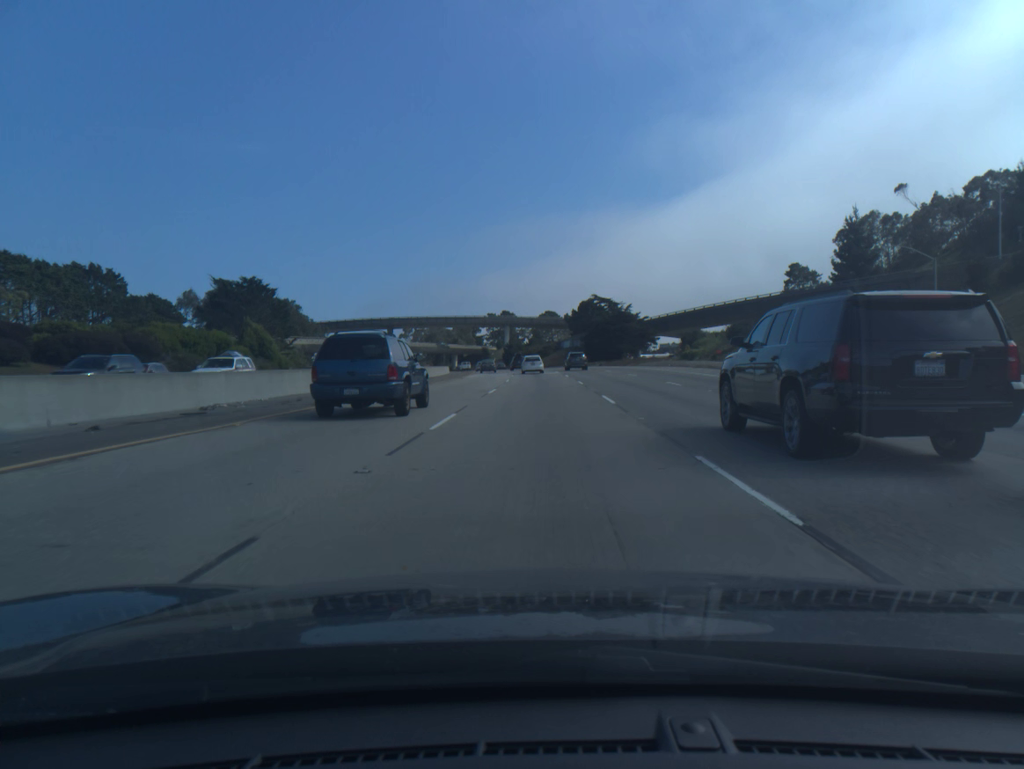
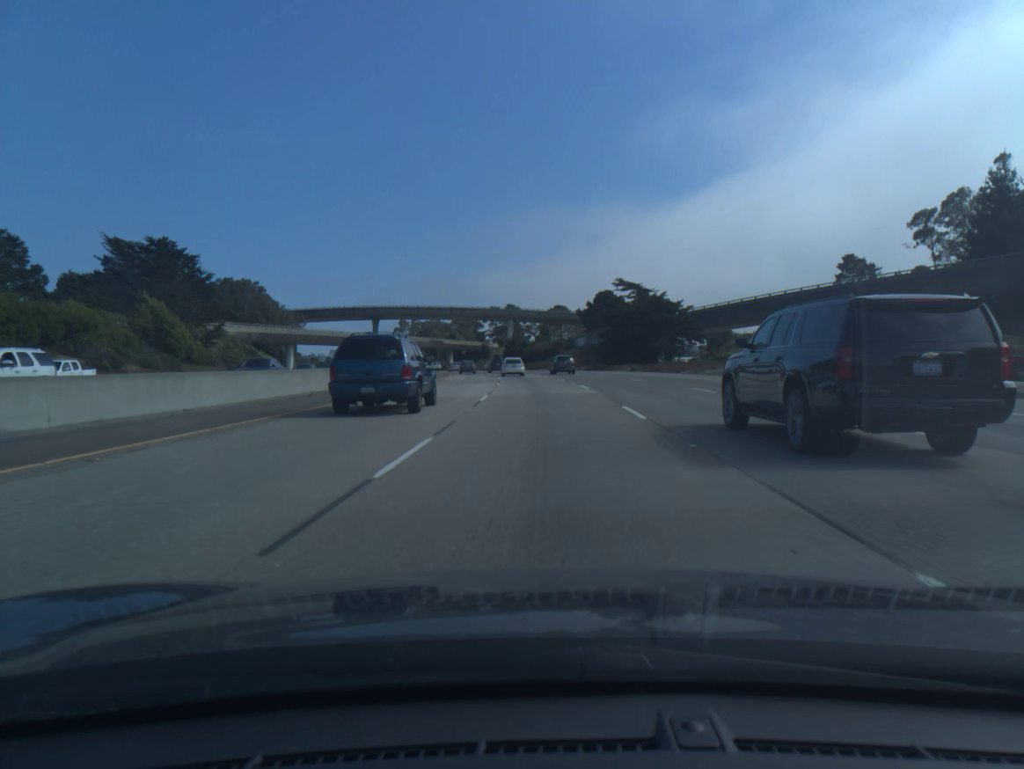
(-0.1, +34.4) m; -1°
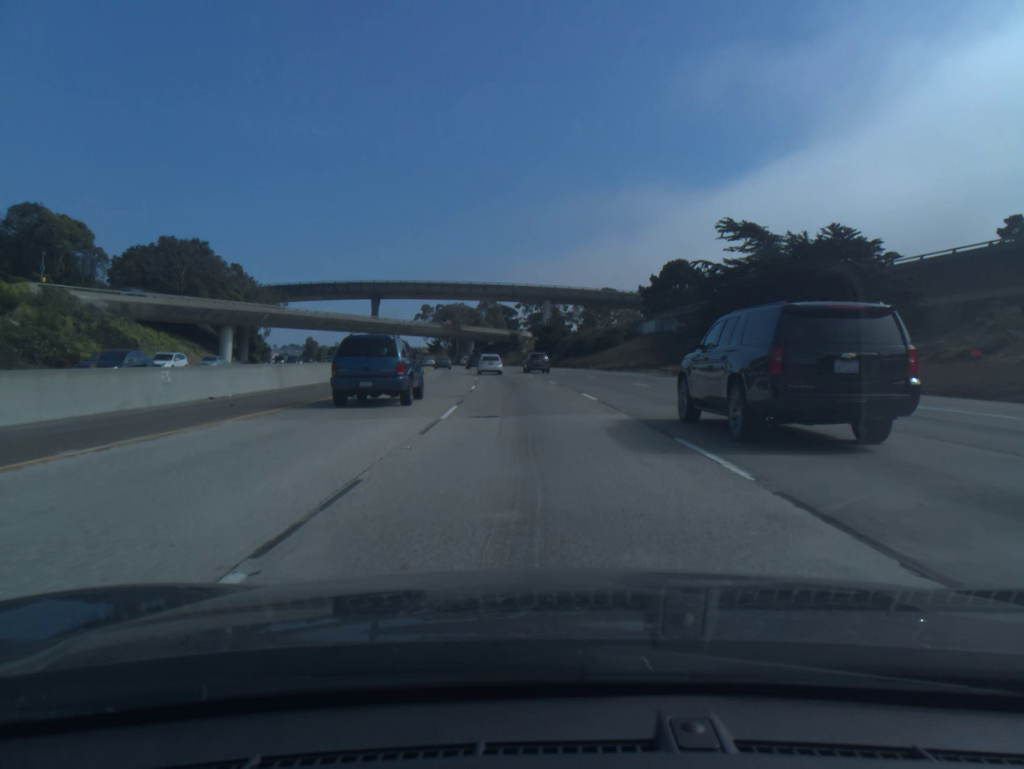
(-1.0, +51.1) m; -3°
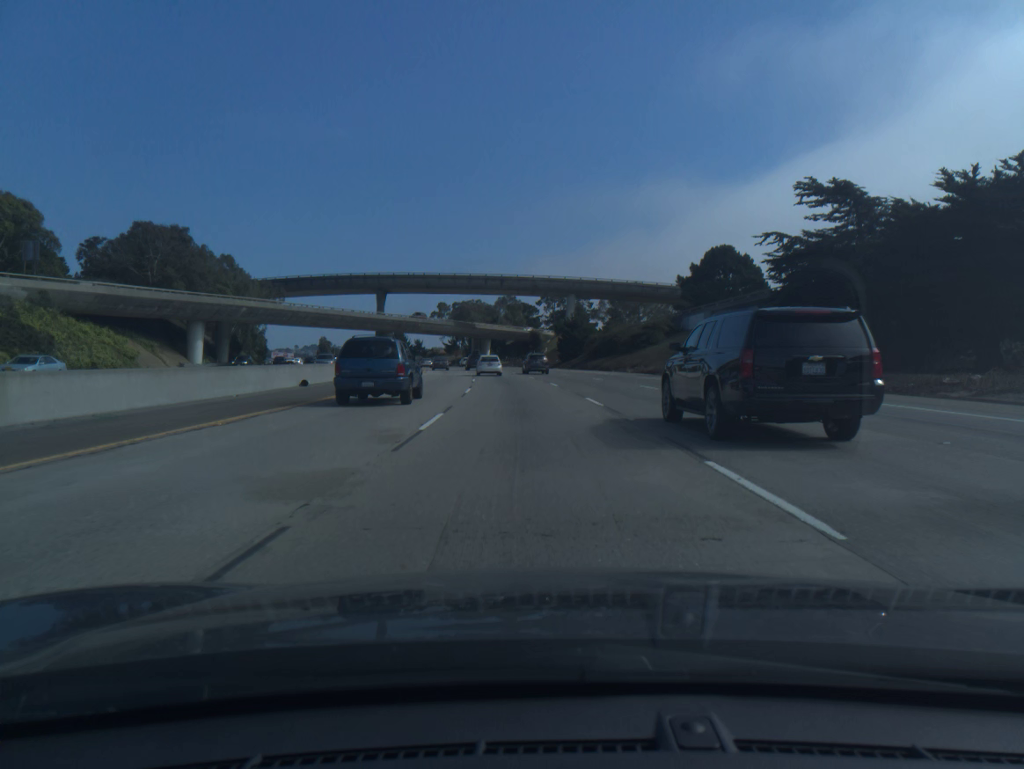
(-0.2, +16.9) m; -2°
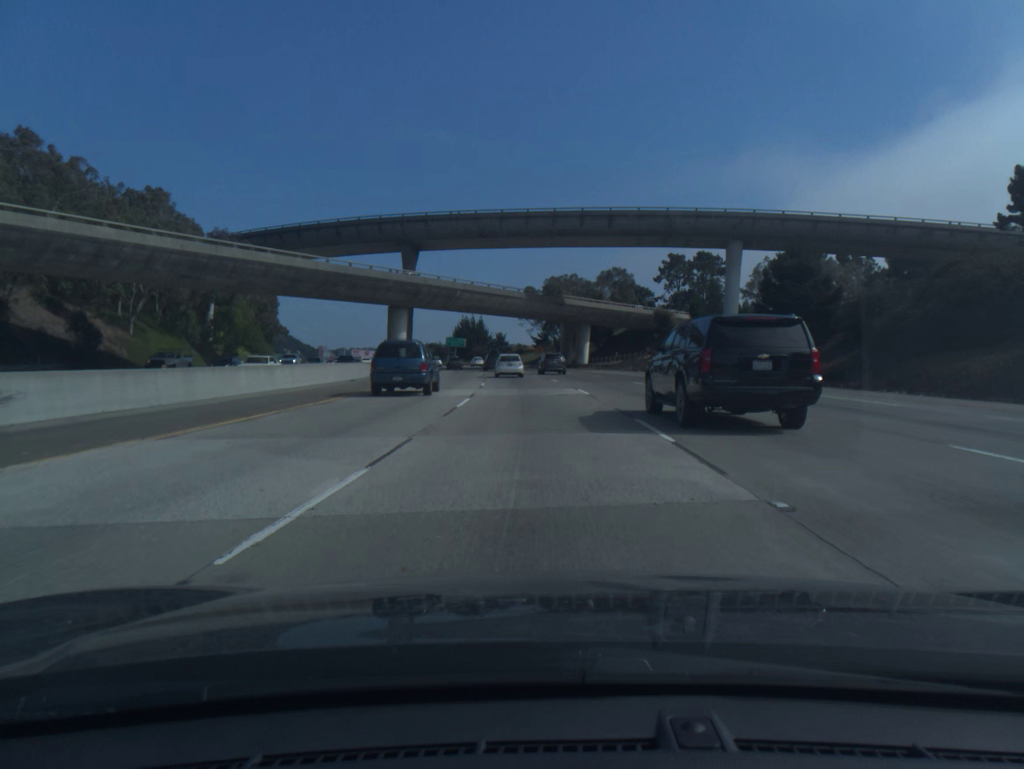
(-4.0, +66.7) m; -7°
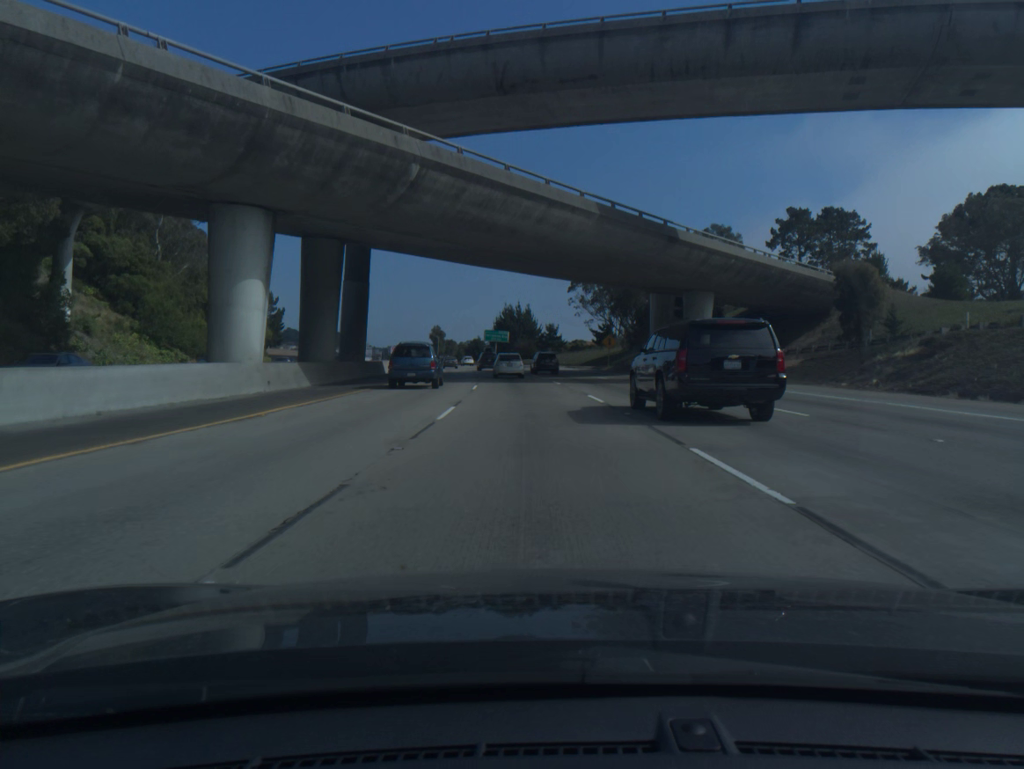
(-1.6, +48.7) m; -4°
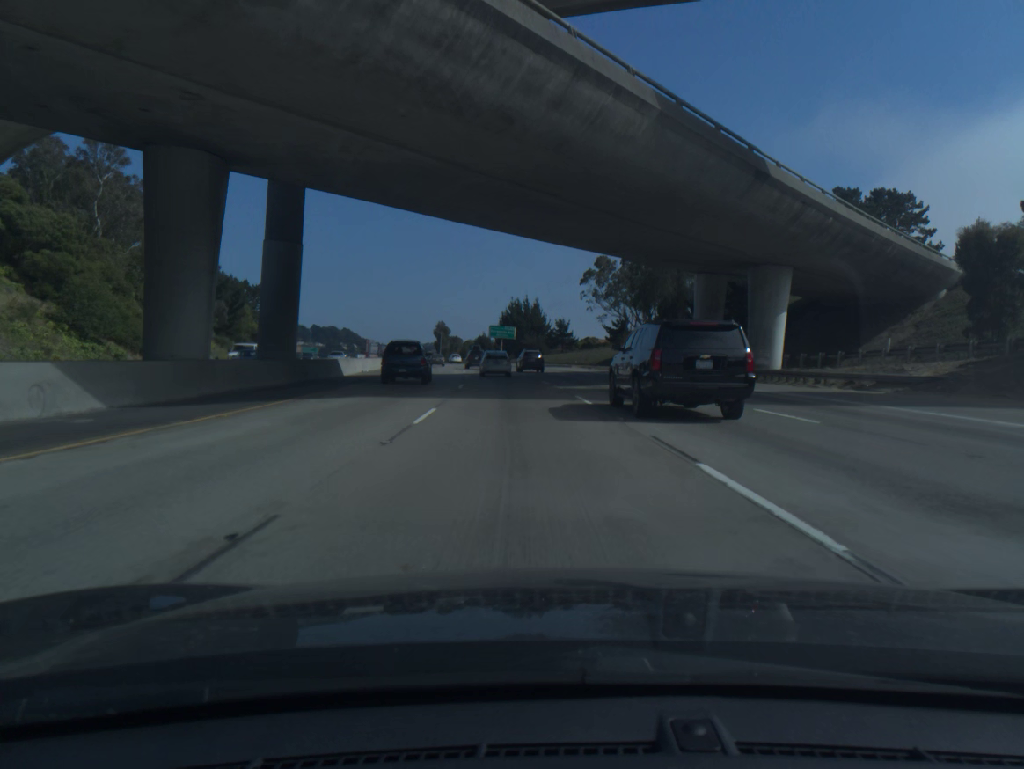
(-0.2, +15.9) m; -1°
